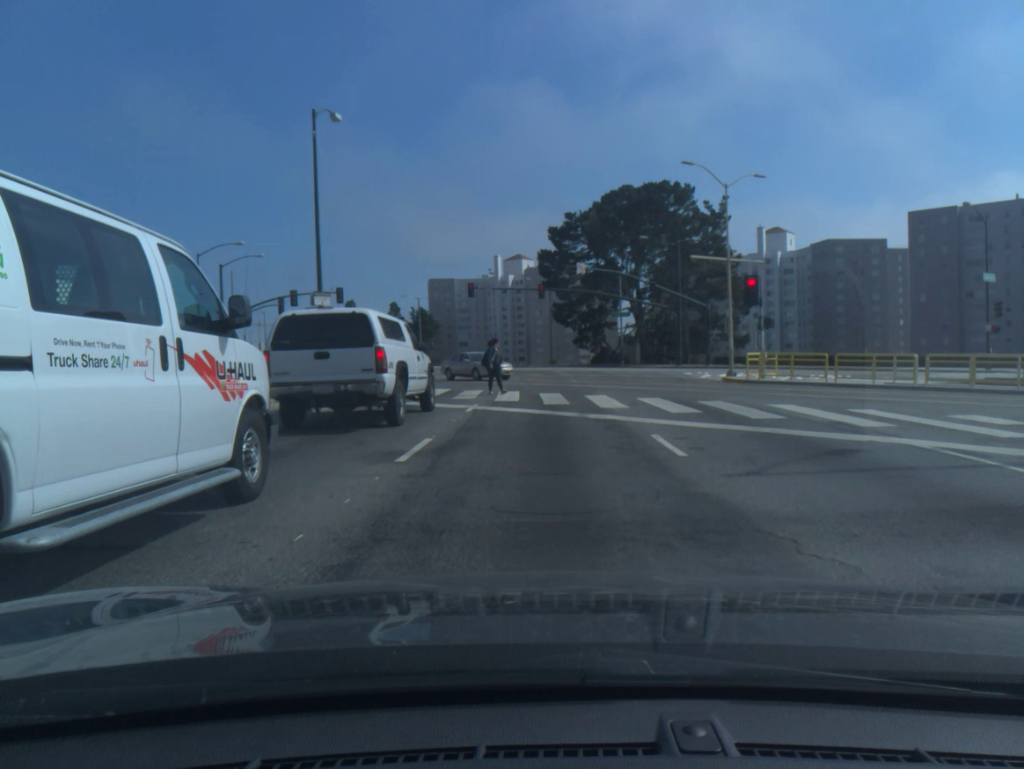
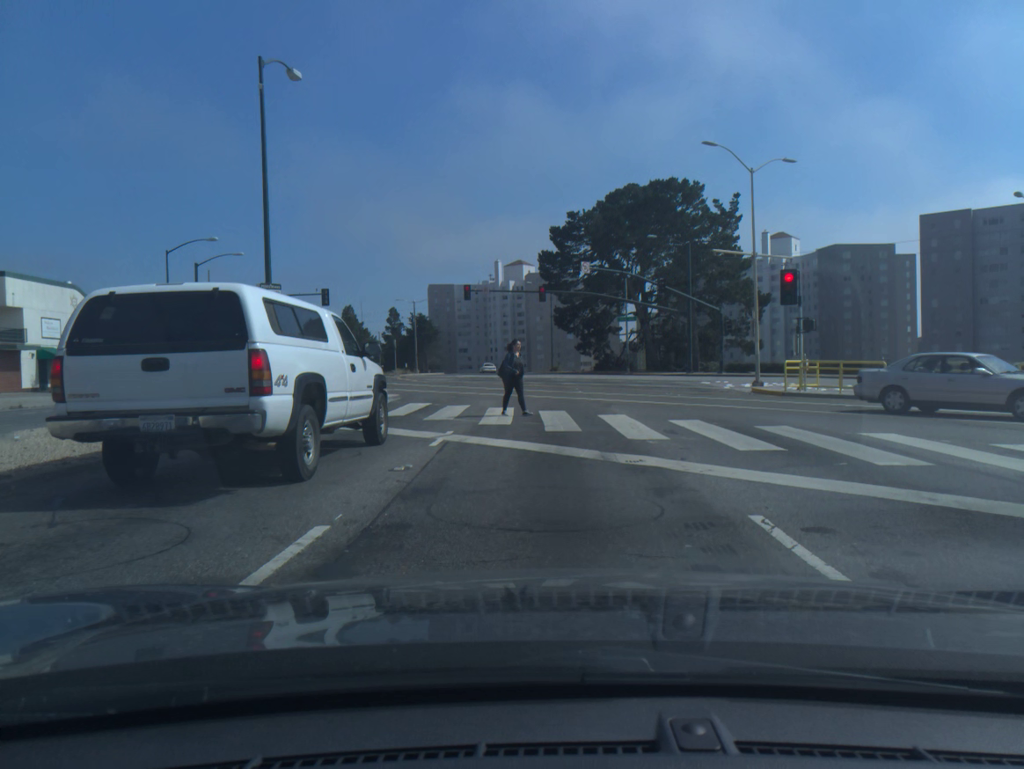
(0.0, +5.4) m; 0°
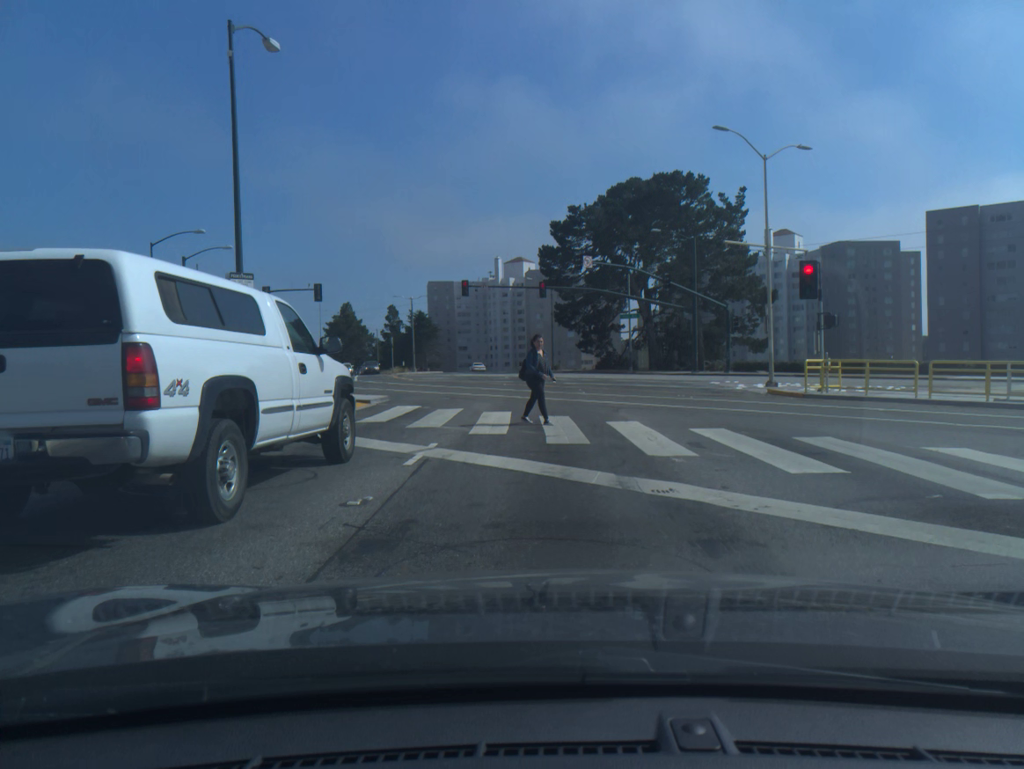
(0.0, +2.2) m; 0°
